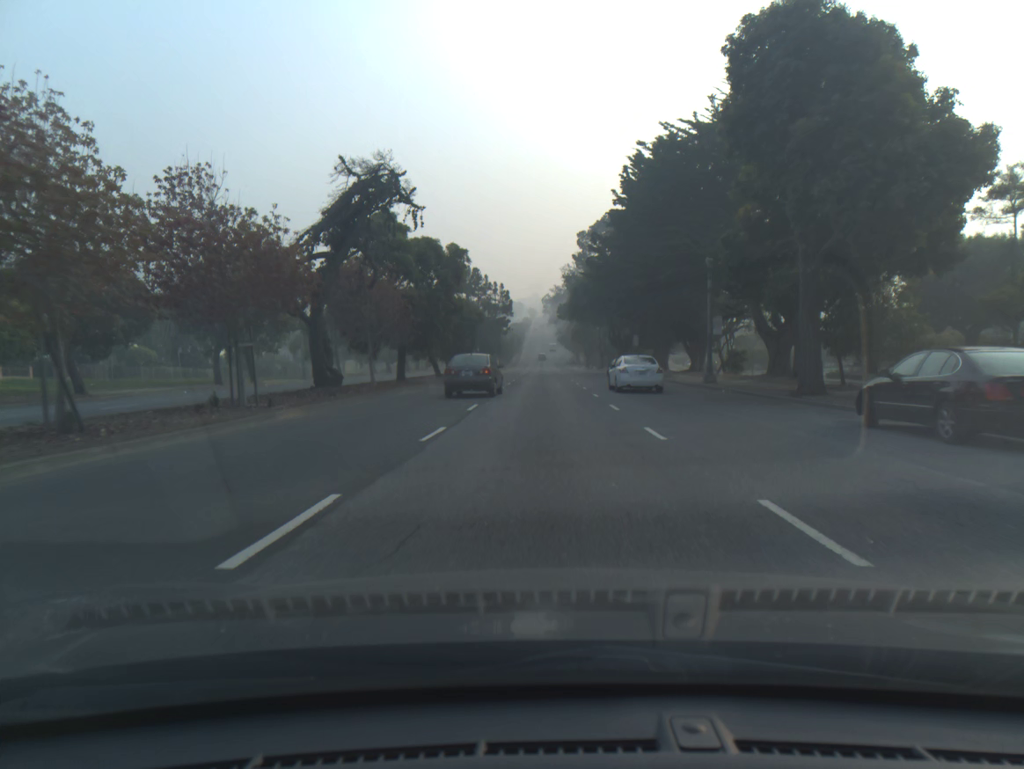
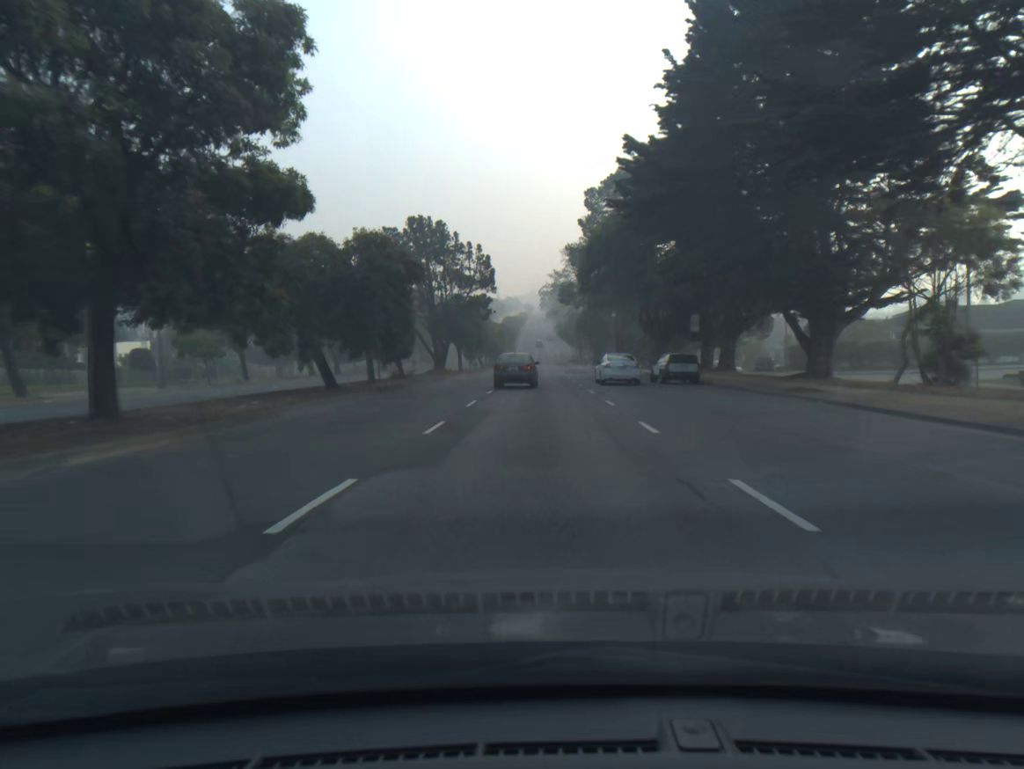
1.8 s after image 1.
(+0.1, +28.7) m; 0°
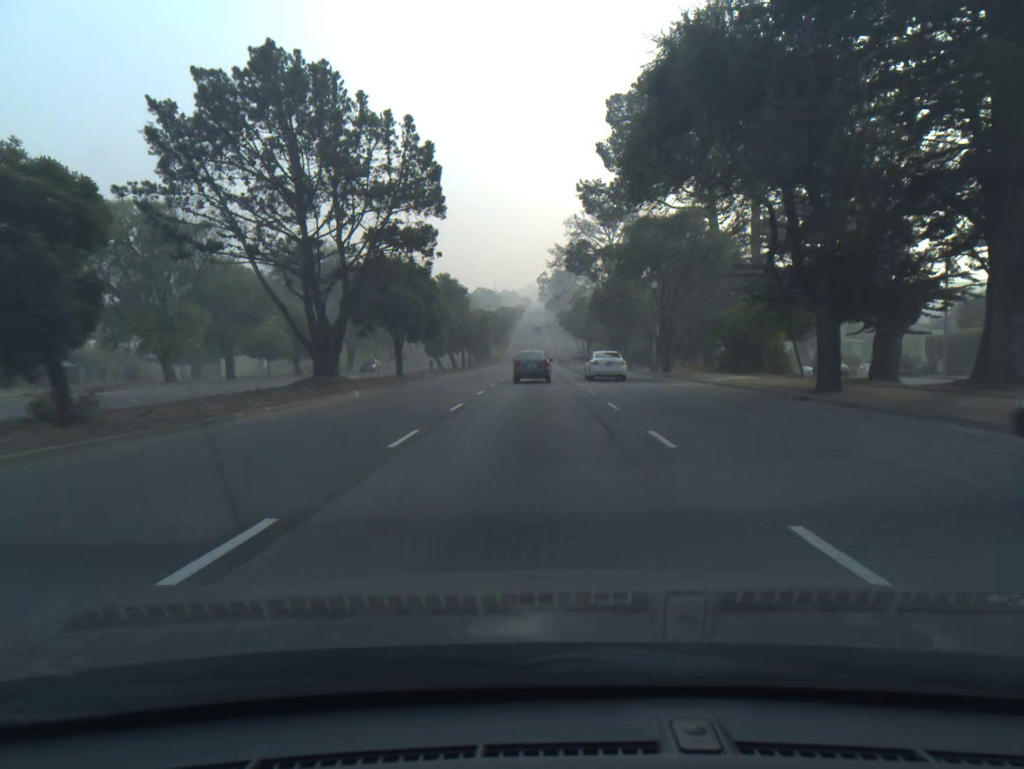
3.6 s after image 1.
(0.0, +31.3) m; 0°
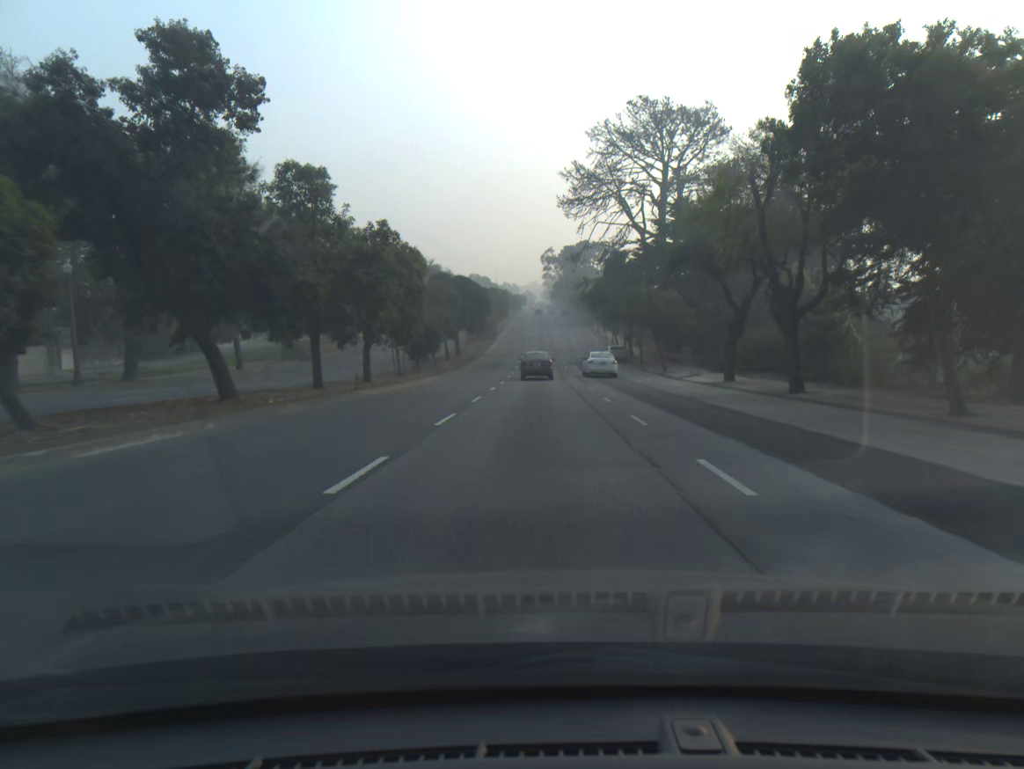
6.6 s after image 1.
(-0.3, +54.4) m; 0°
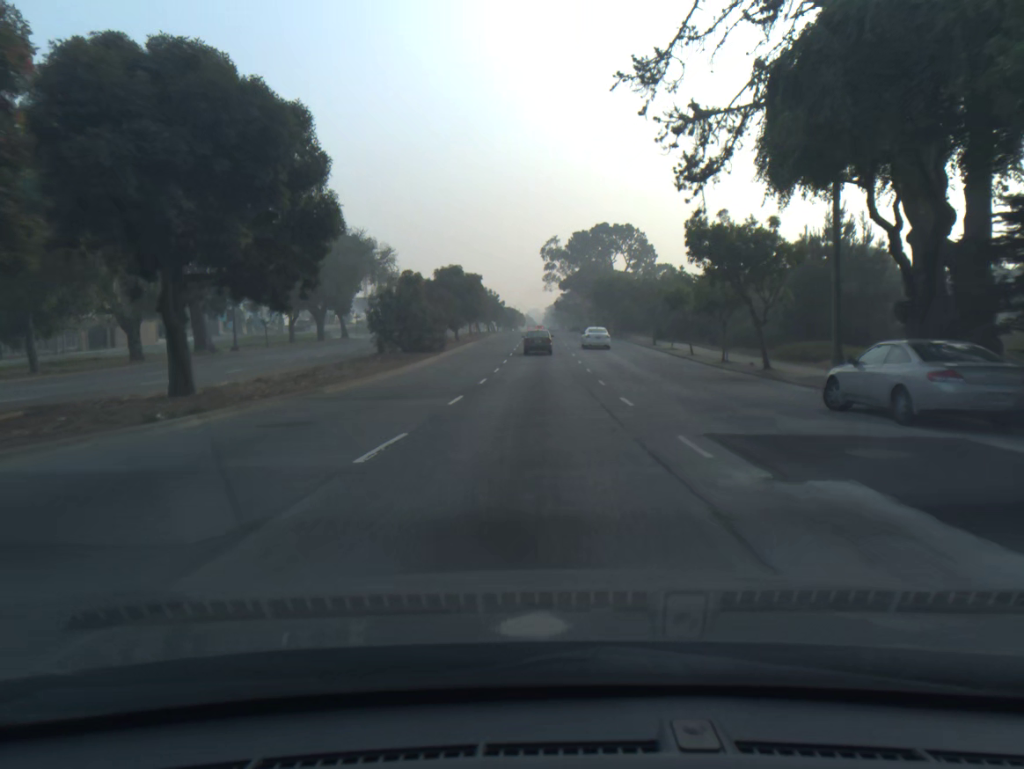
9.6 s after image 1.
(0.0, +56.2) m; 0°
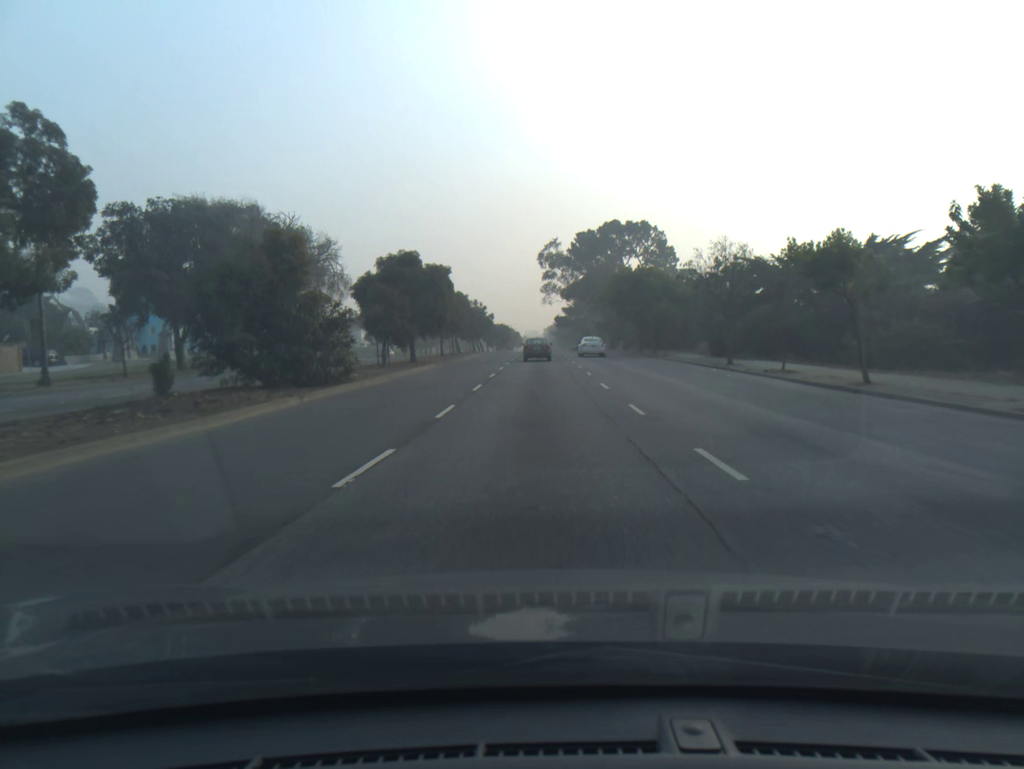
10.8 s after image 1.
(0.0, +23.1) m; 0°
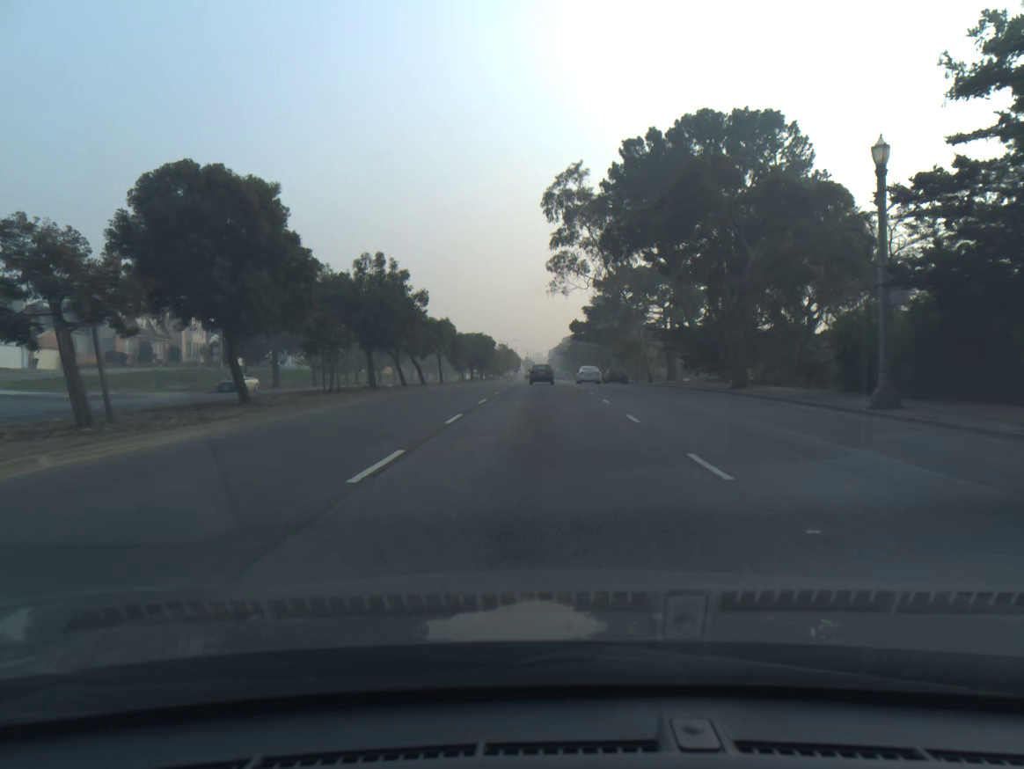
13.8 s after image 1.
(0.0, +56.6) m; 0°
